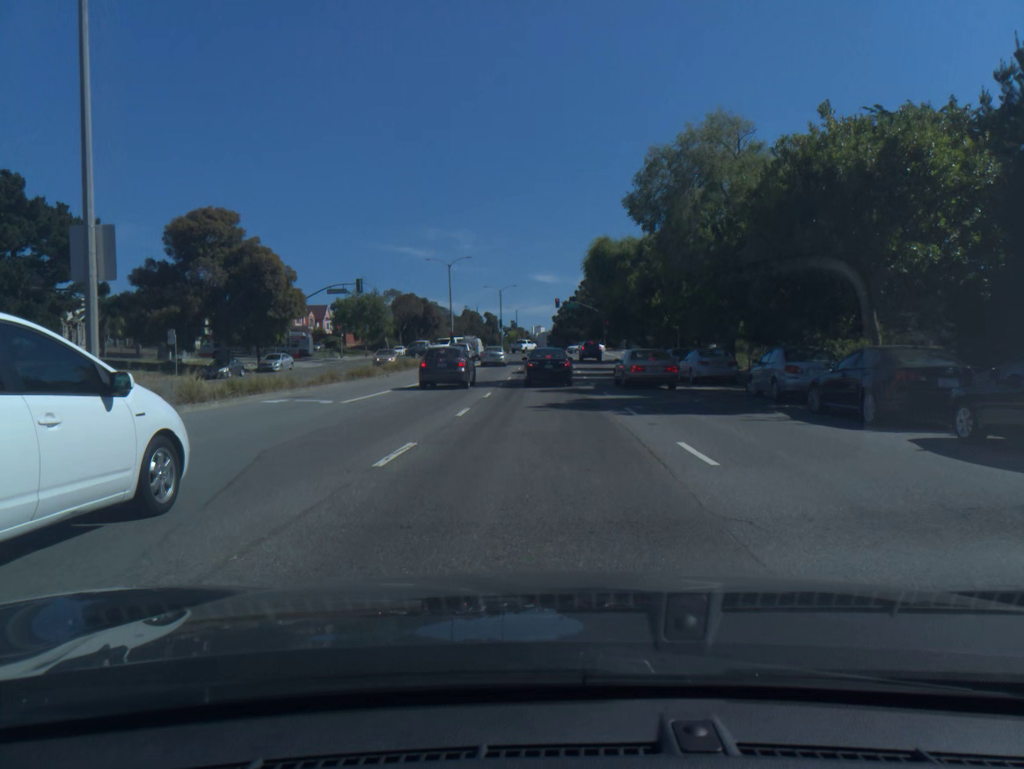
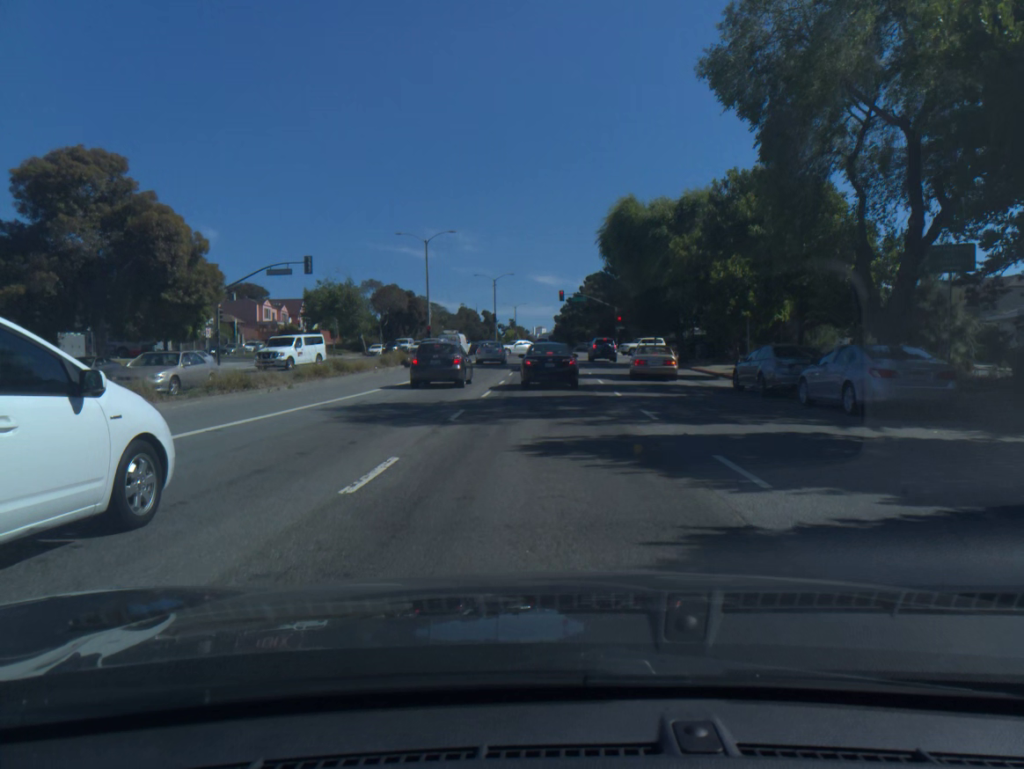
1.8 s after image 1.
(0.0, +16.6) m; 0°
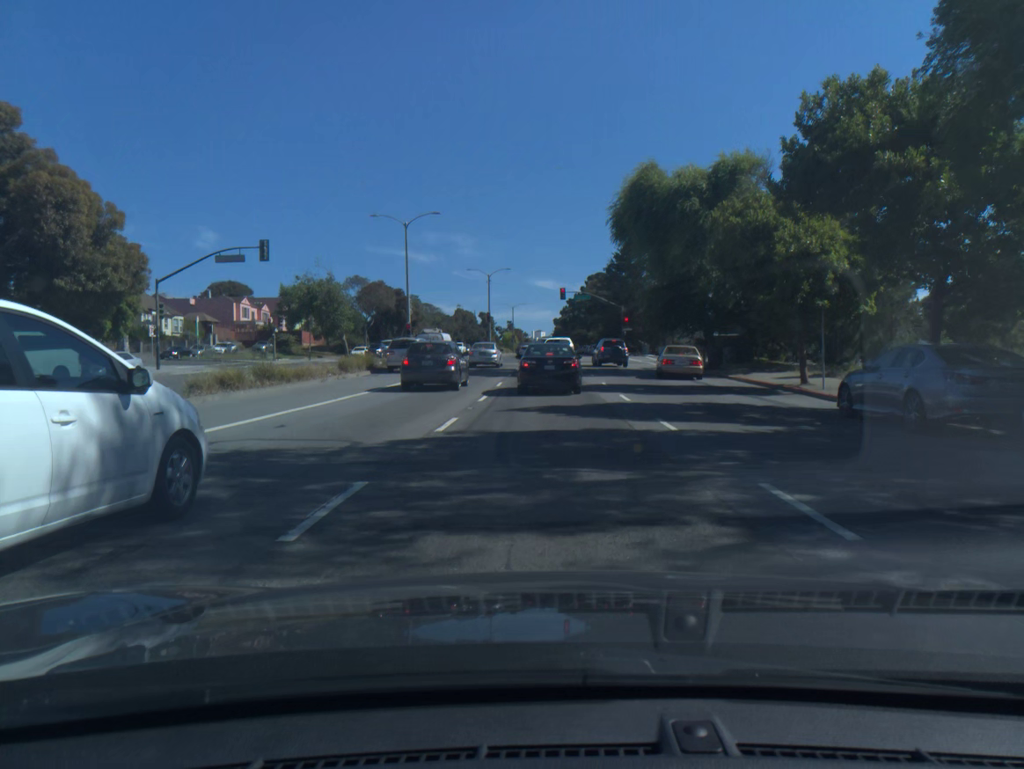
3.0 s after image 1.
(0.0, +9.1) m; 0°
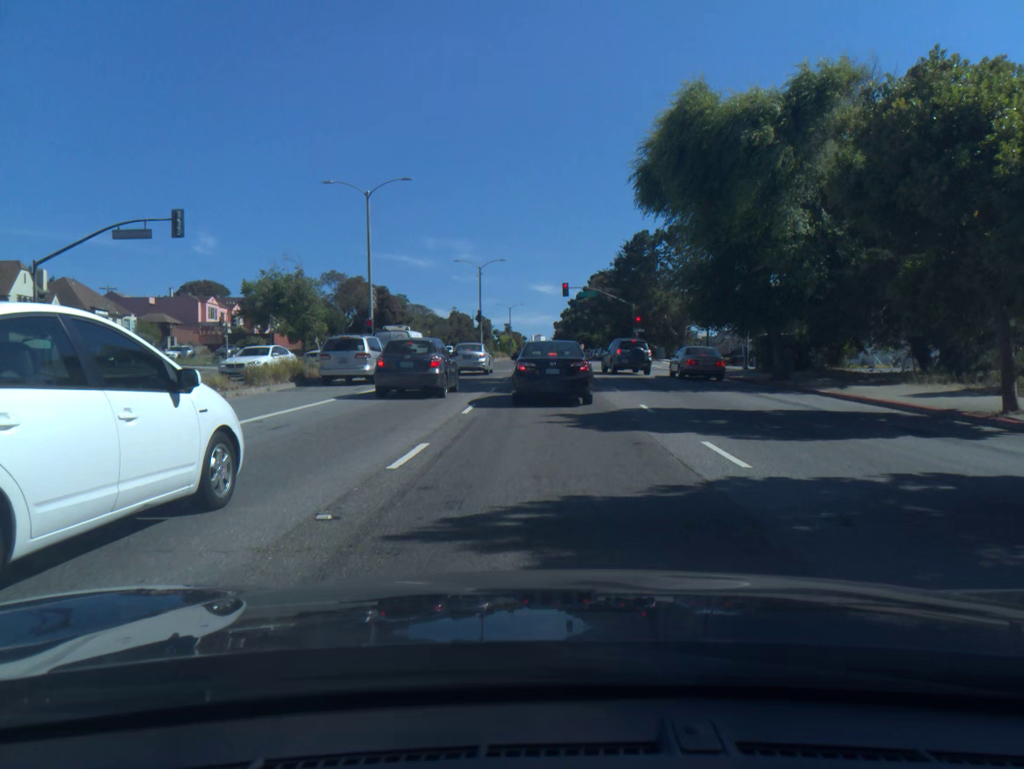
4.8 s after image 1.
(0.0, +11.3) m; -1°
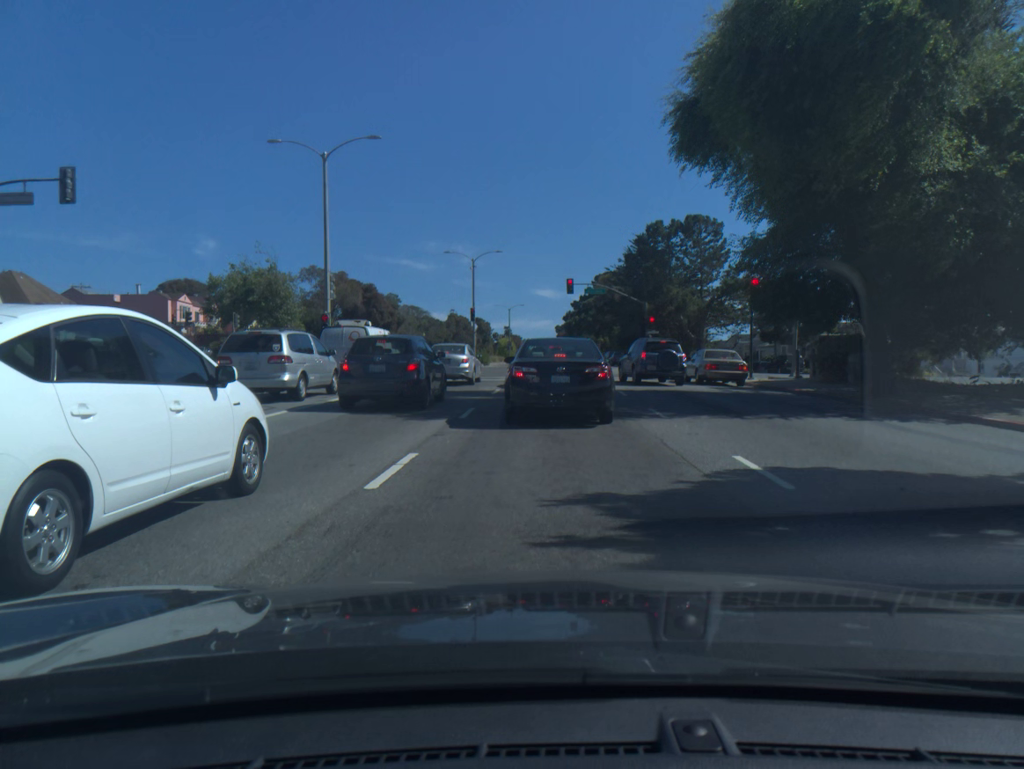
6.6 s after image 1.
(0.0, +8.6) m; 0°
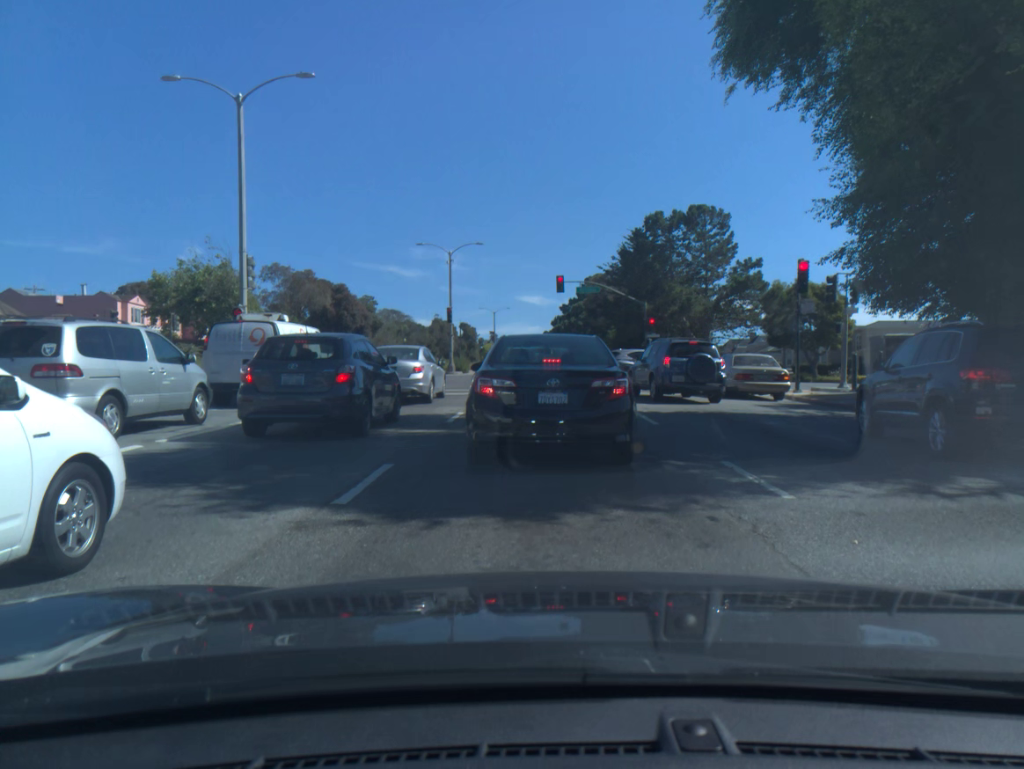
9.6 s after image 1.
(+0.1, +8.0) m; +2°
